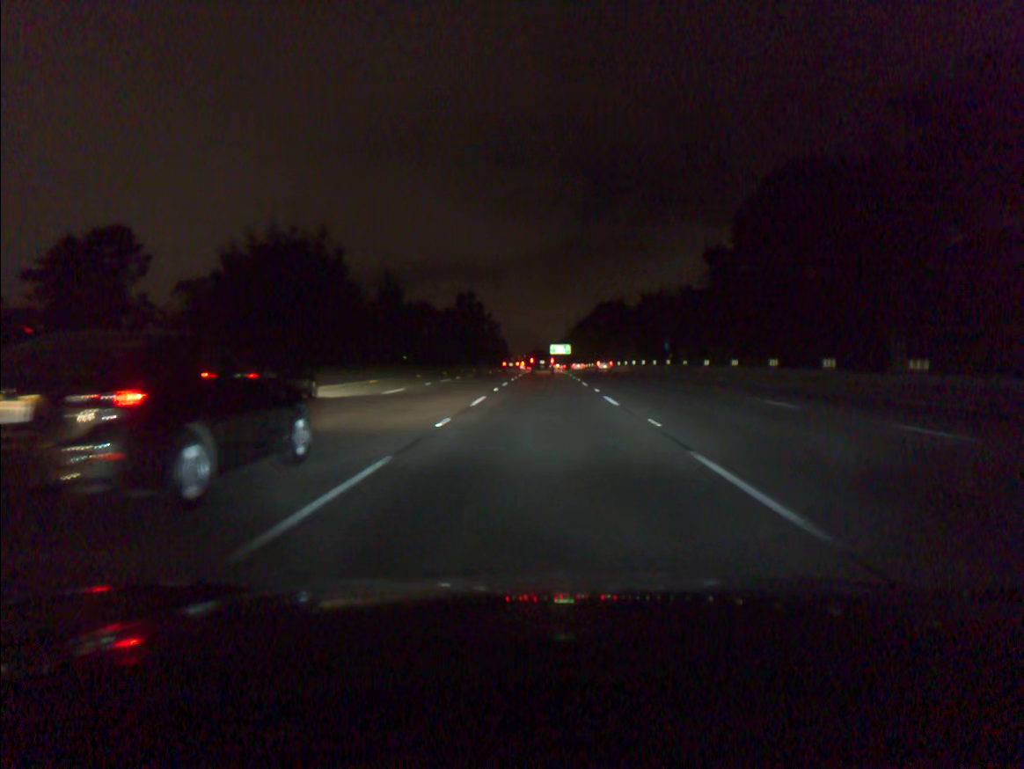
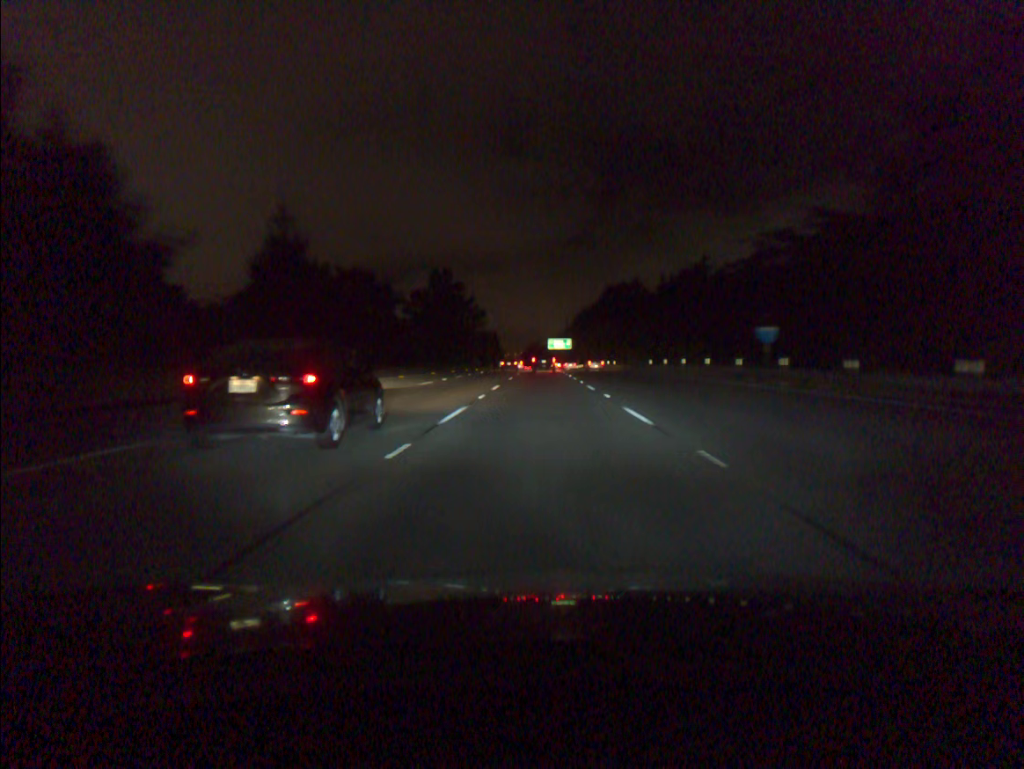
(+0.1, +34.8) m; 0°
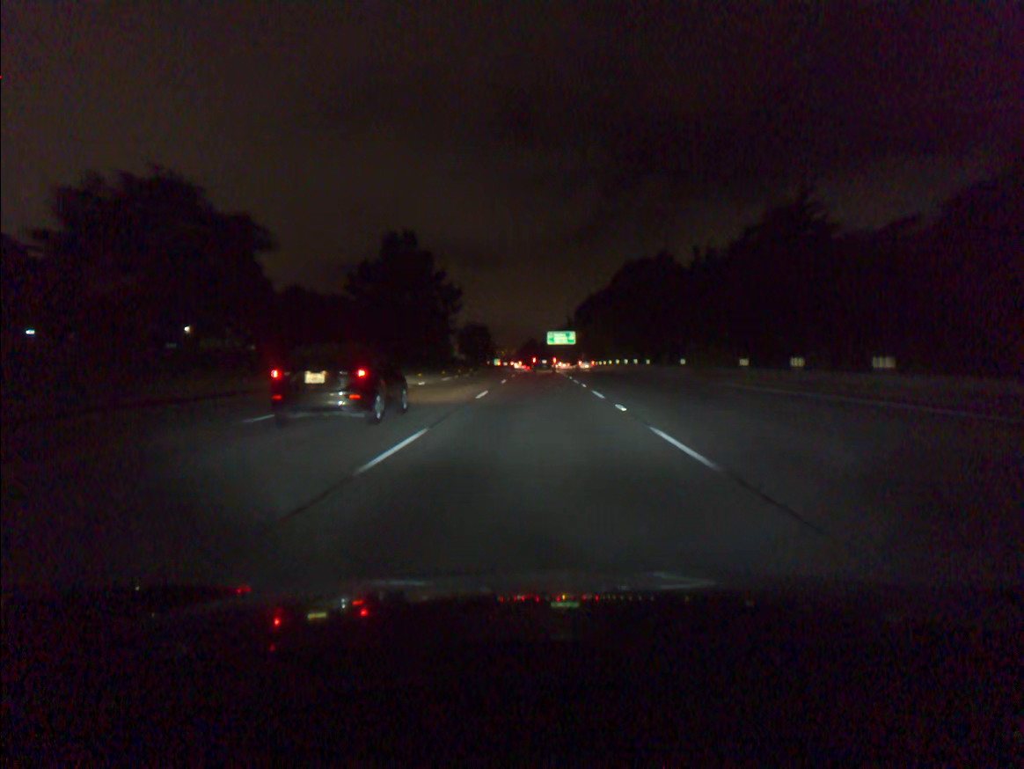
(+0.1, +35.0) m; 0°
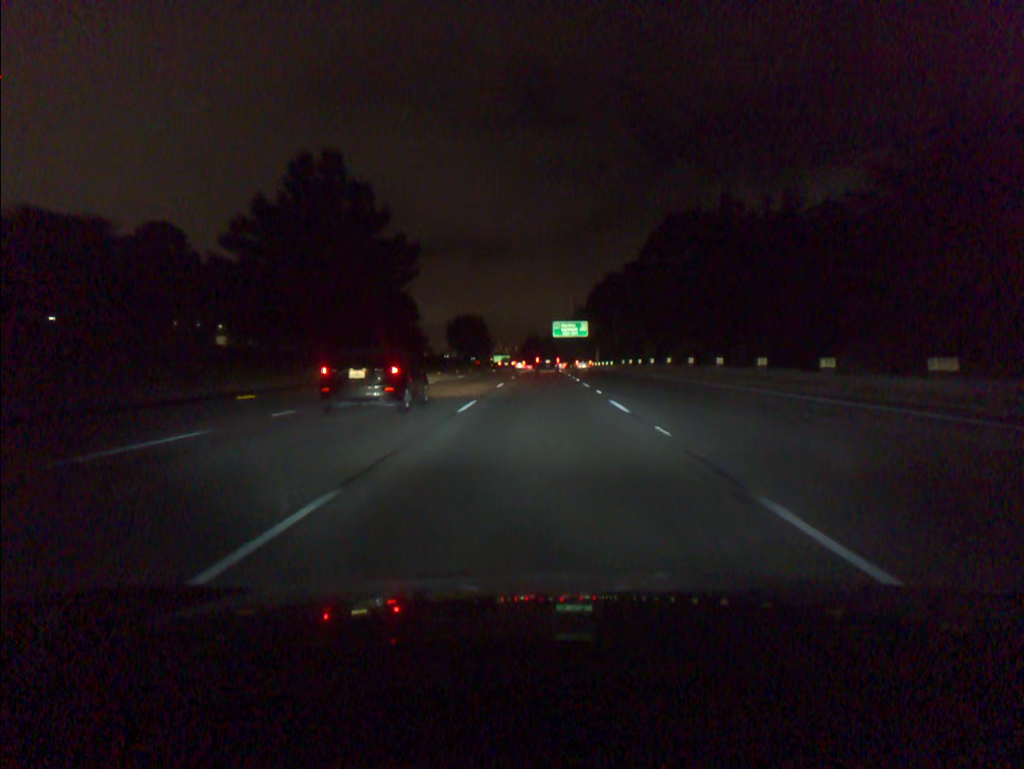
(-0.1, +35.1) m; 0°
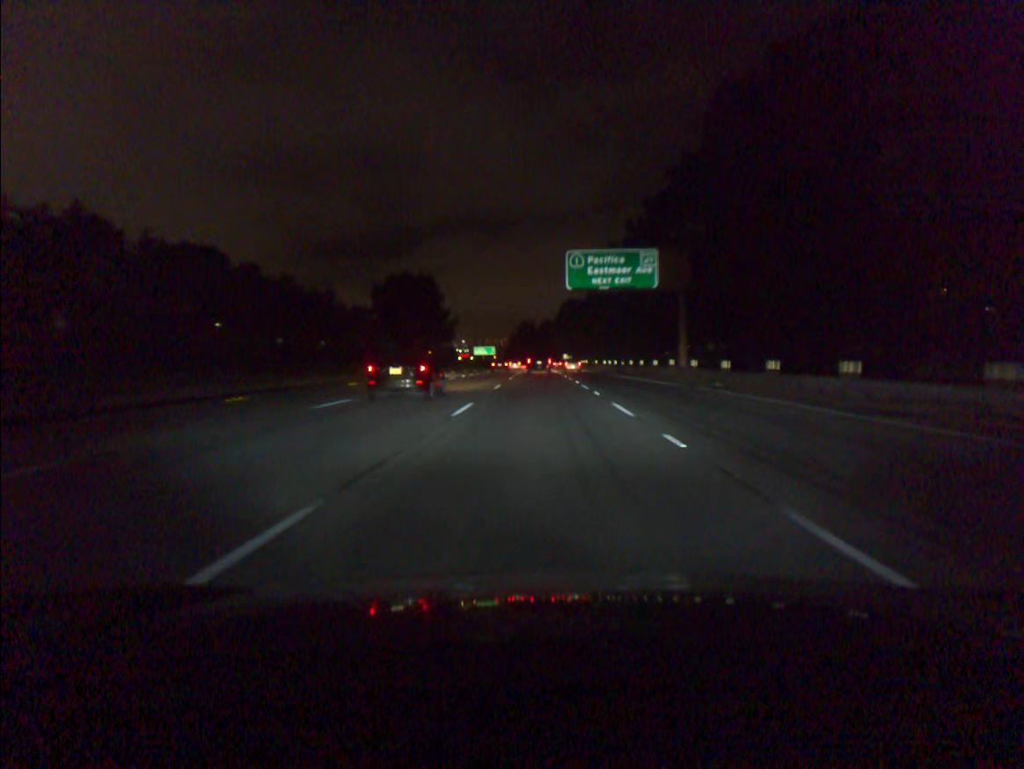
(+0.1, +88.3) m; 0°
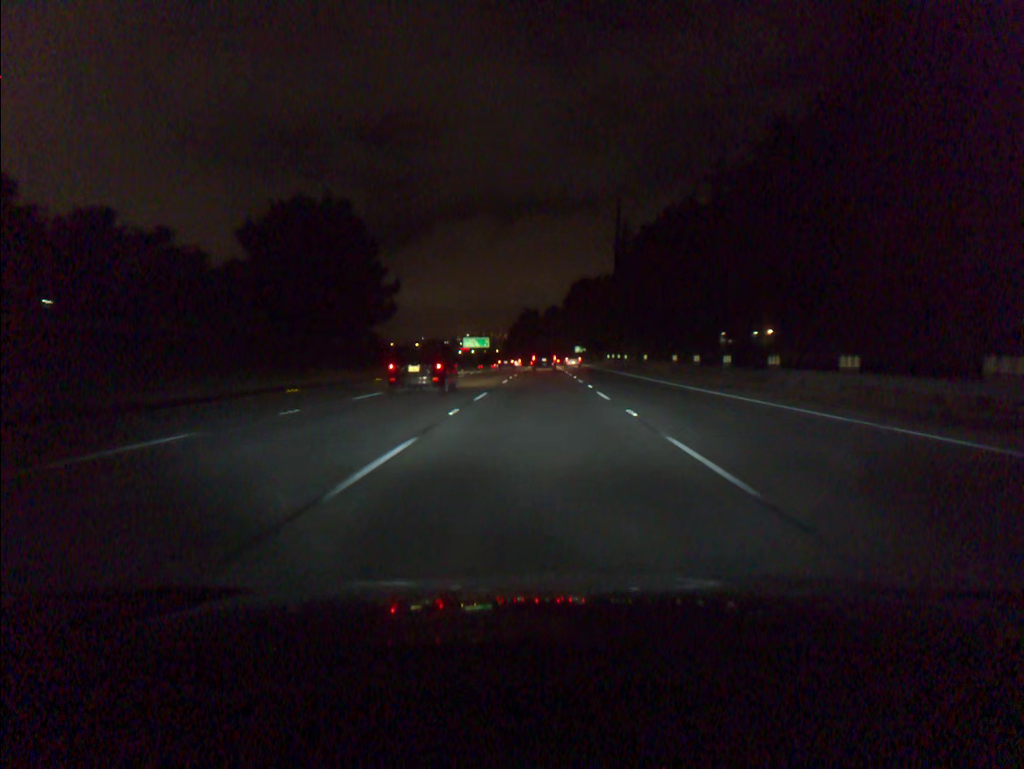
(-0.1, +53.2) m; 0°
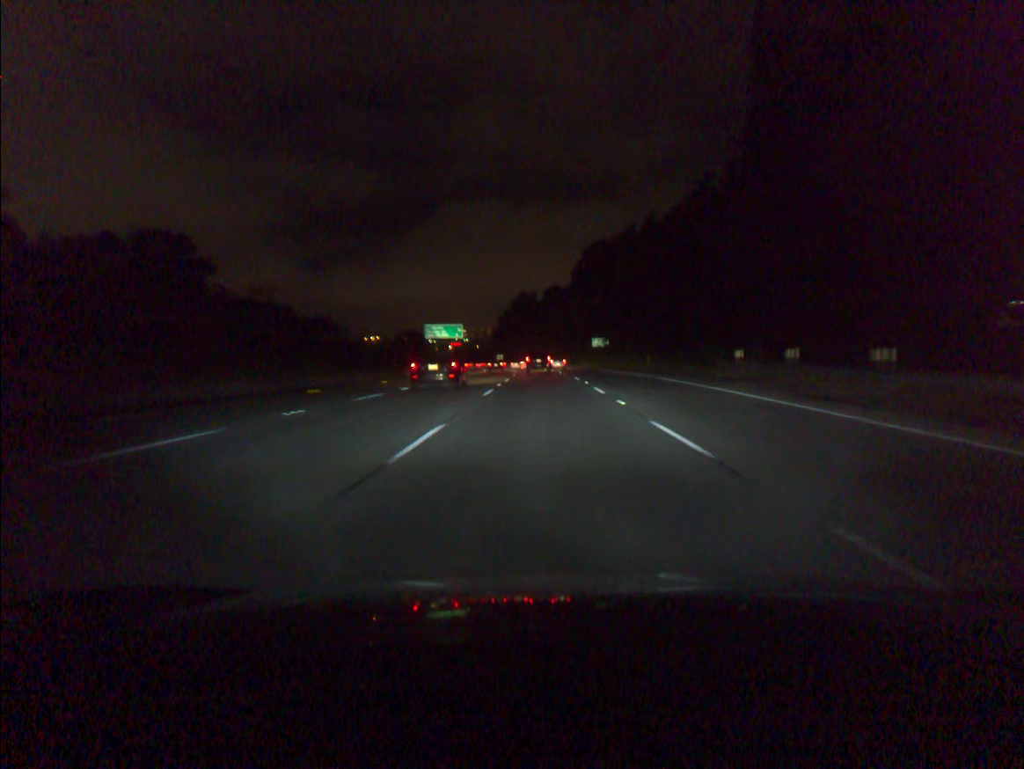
(0.0, +70.8) m; 0°
